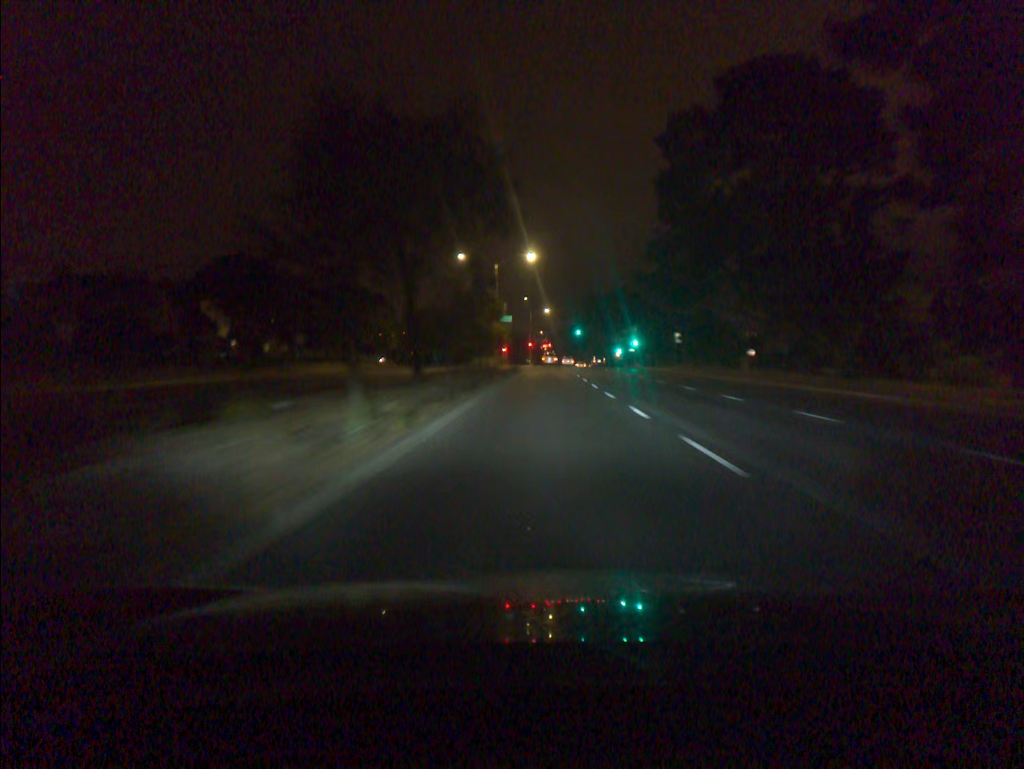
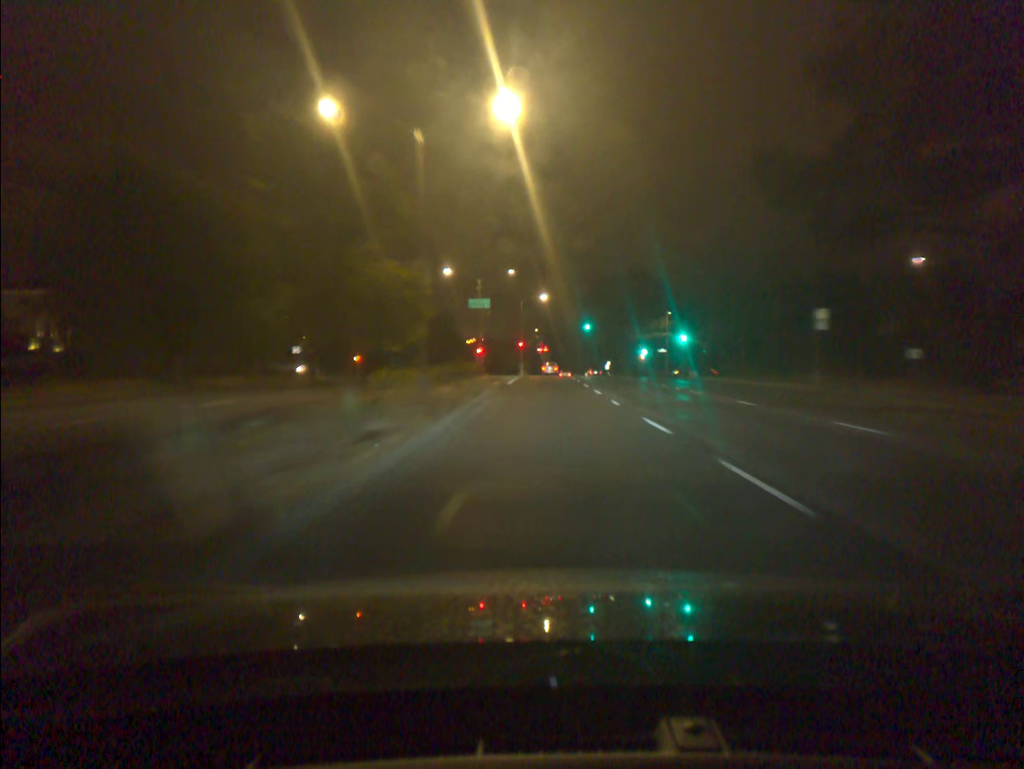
(0.0, +38.5) m; 0°
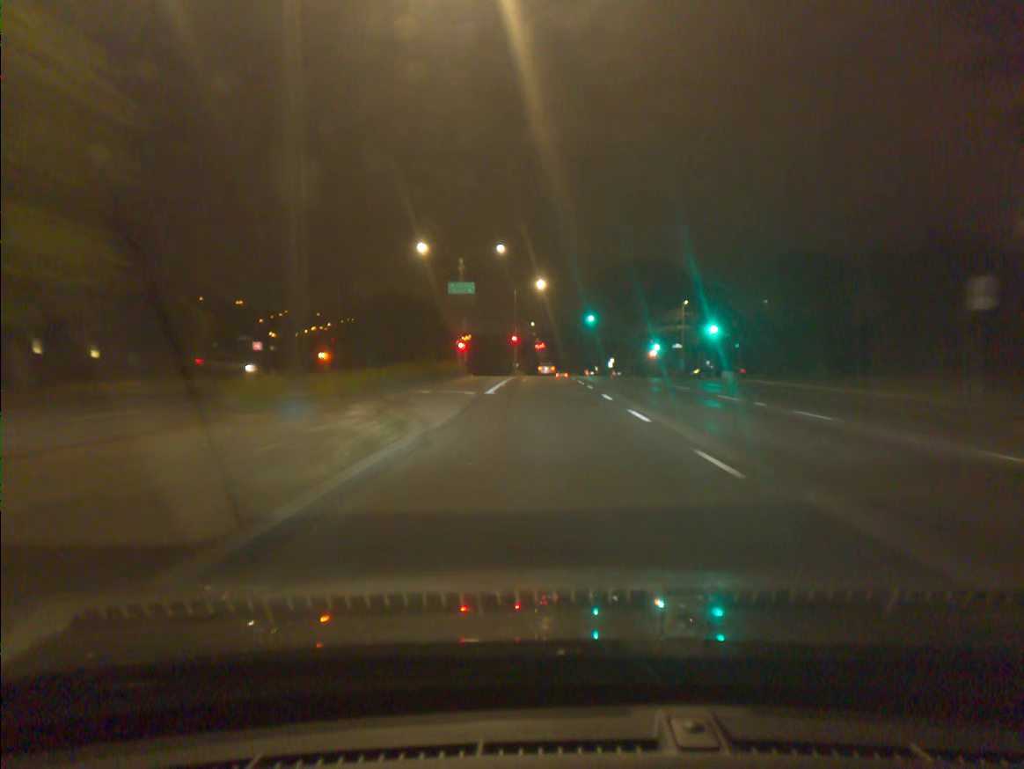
(0.0, +12.9) m; 0°
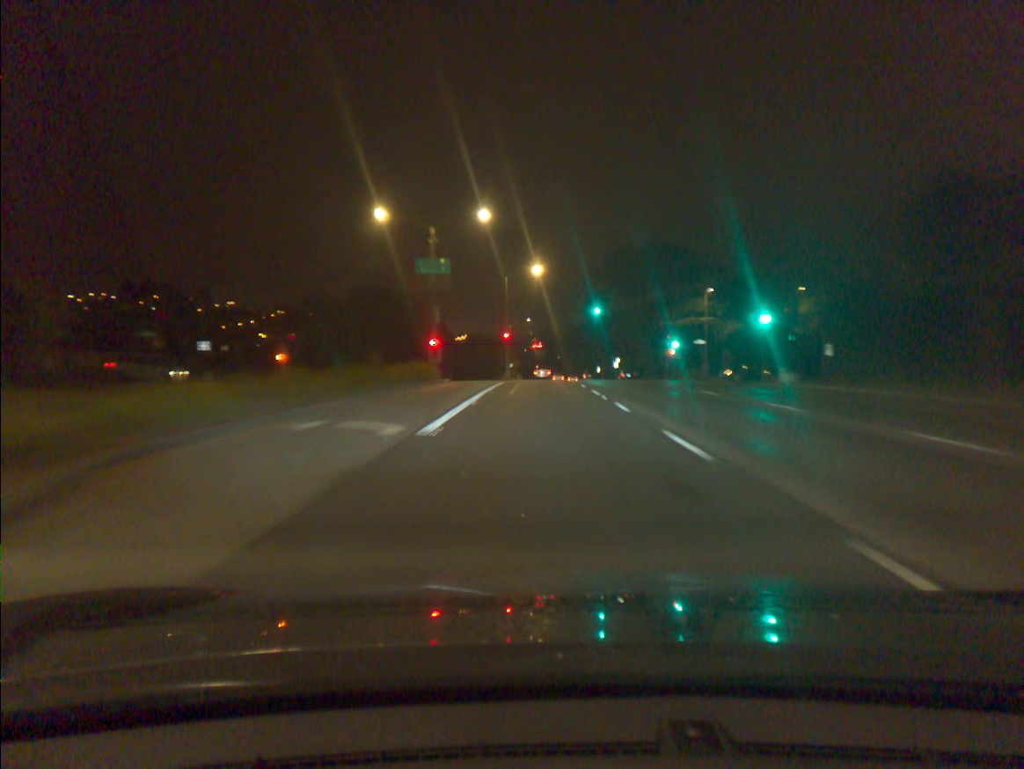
(0.0, +12.9) m; 0°
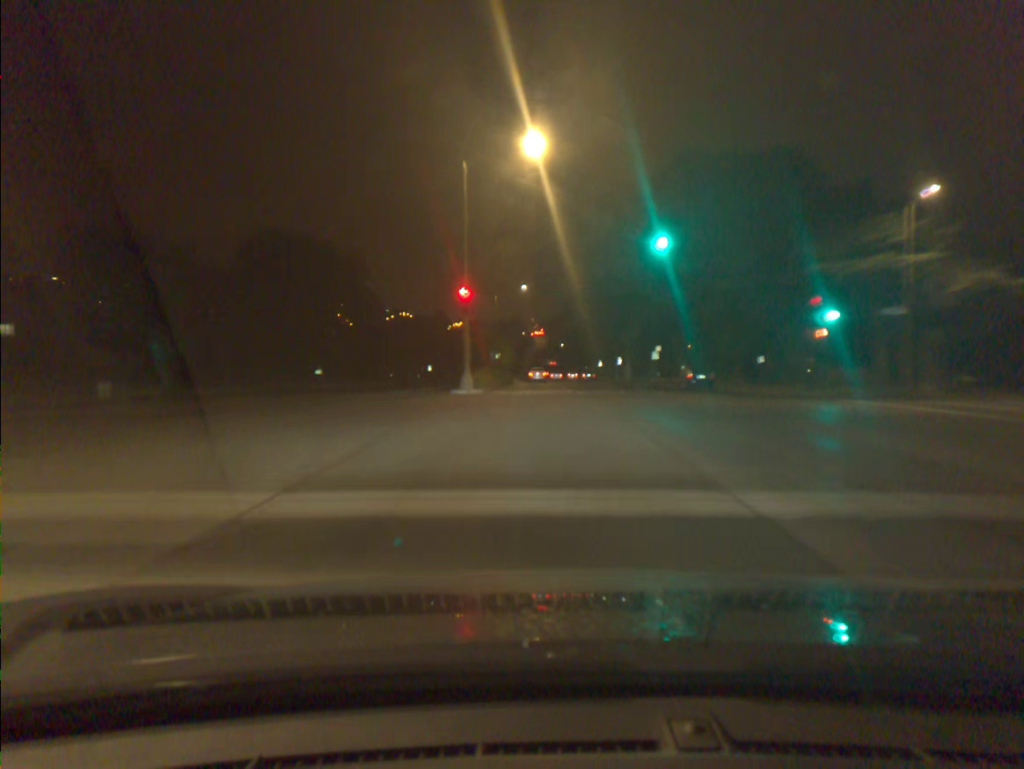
(+0.1, +38.9) m; 0°
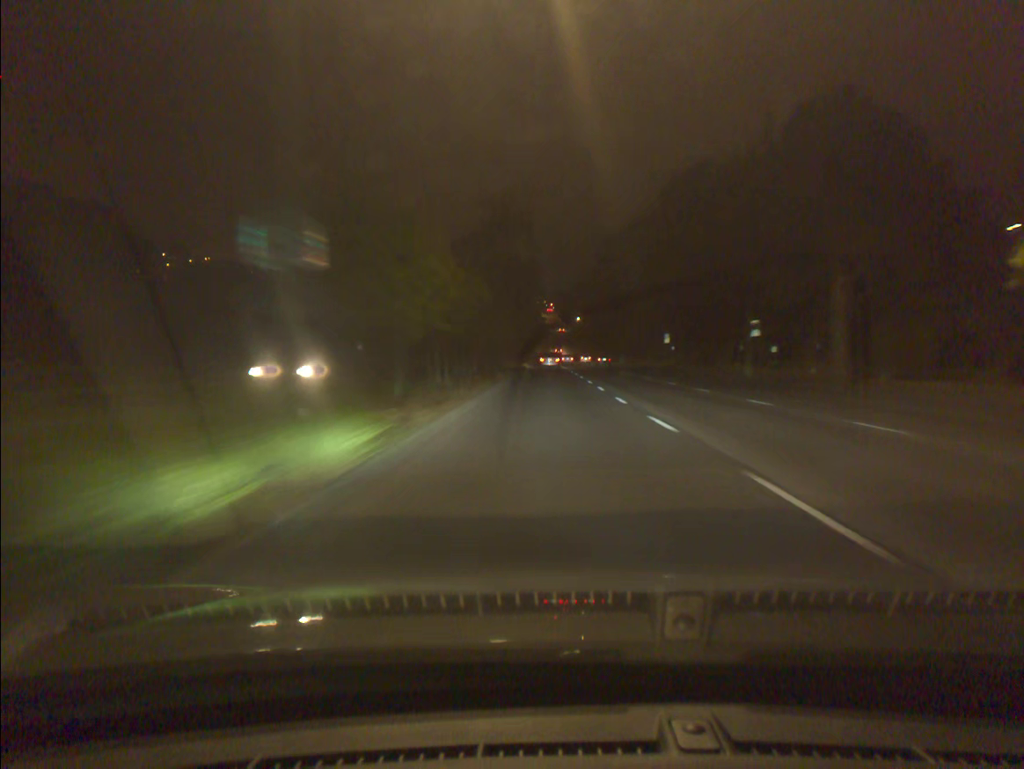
(-1.1, +65.9) m; -1°
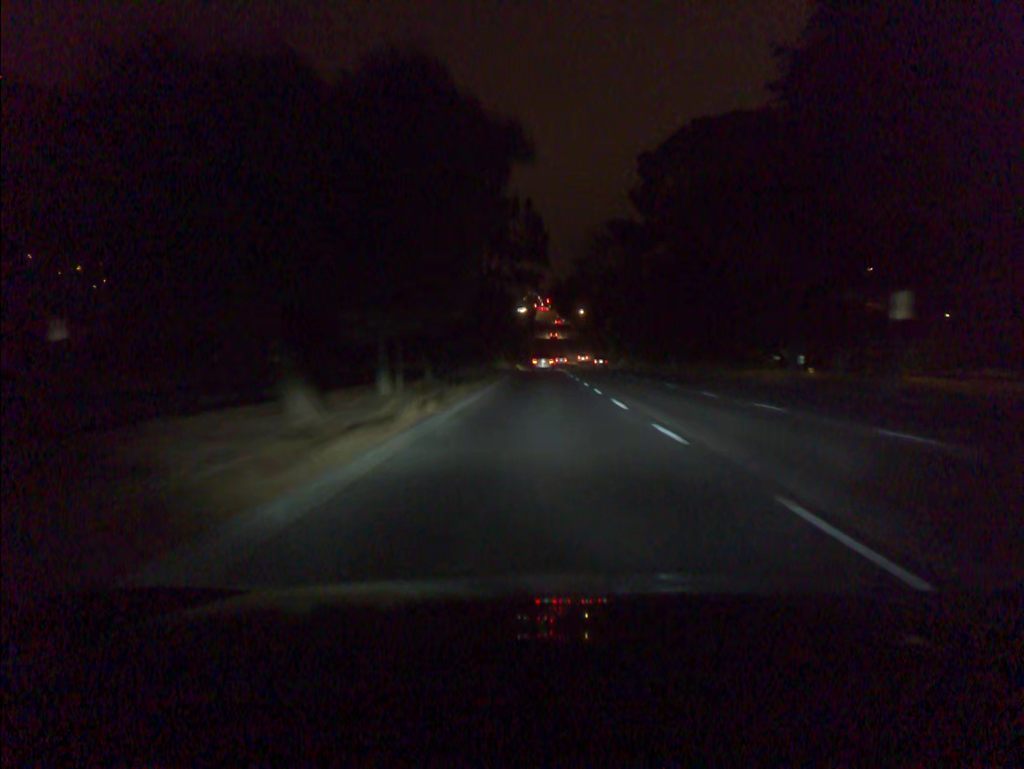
(+0.3, +52.9) m; +1°
